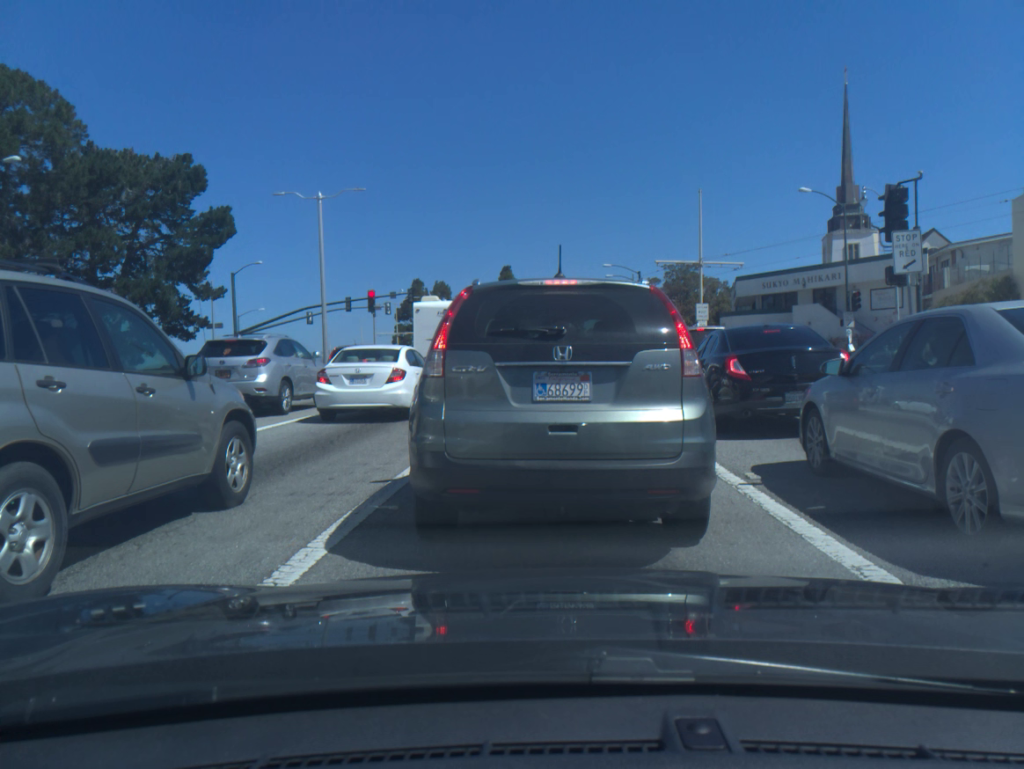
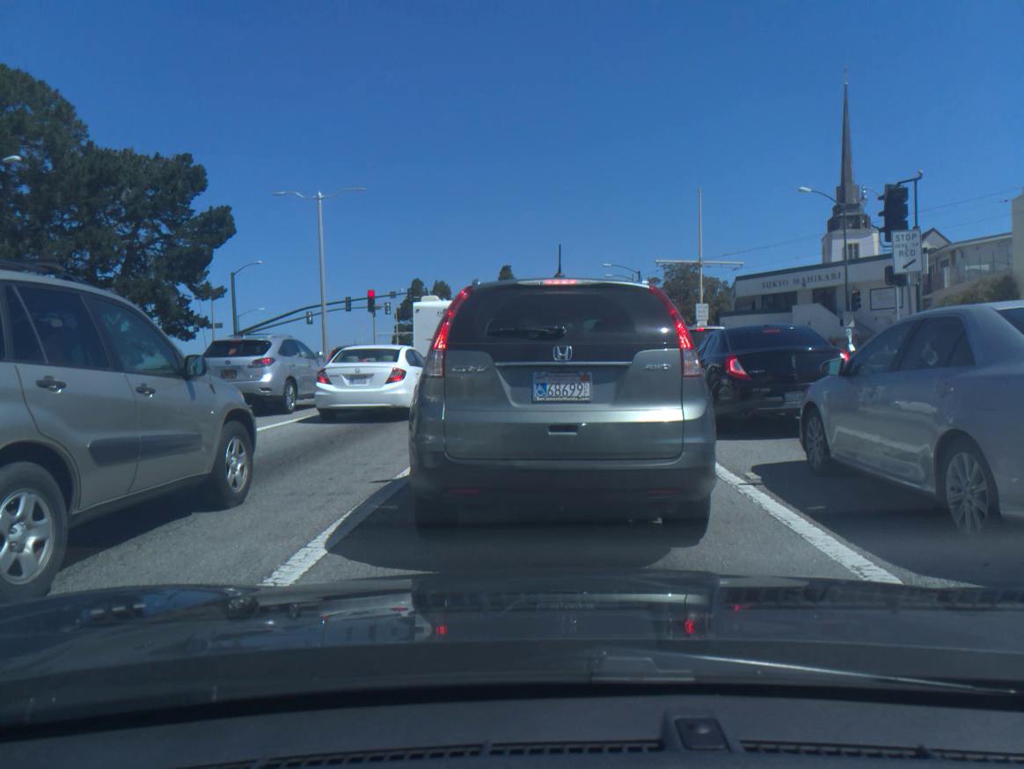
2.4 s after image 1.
(0.0, 0.0) m; 0°
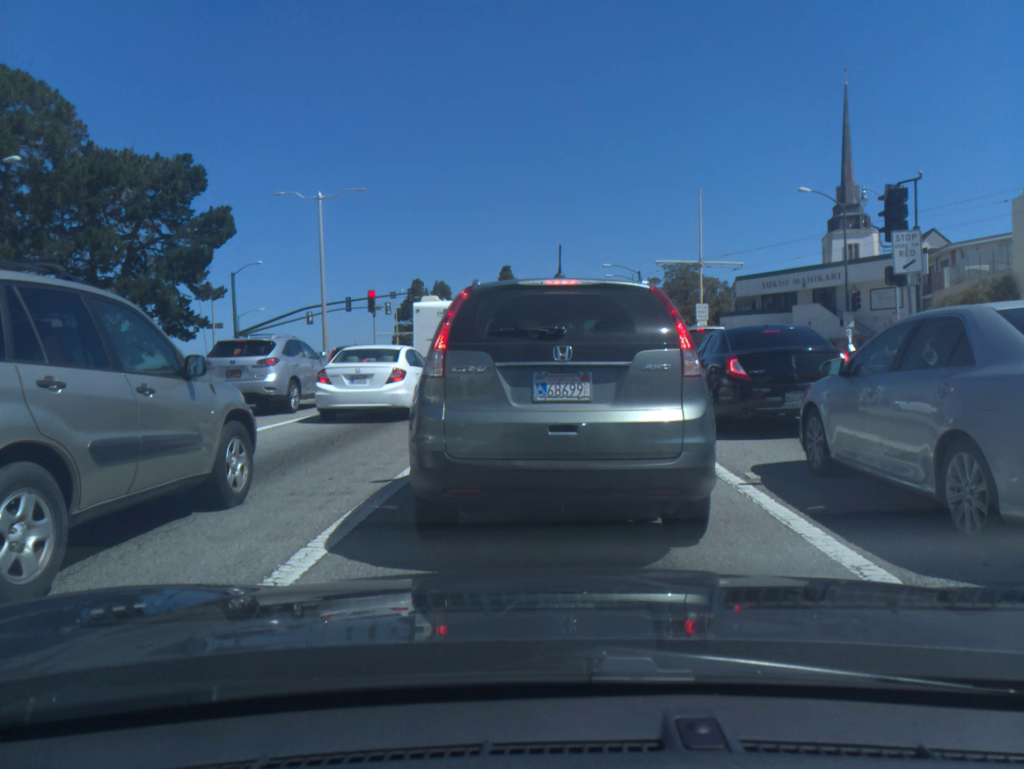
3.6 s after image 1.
(0.0, 0.0) m; 0°
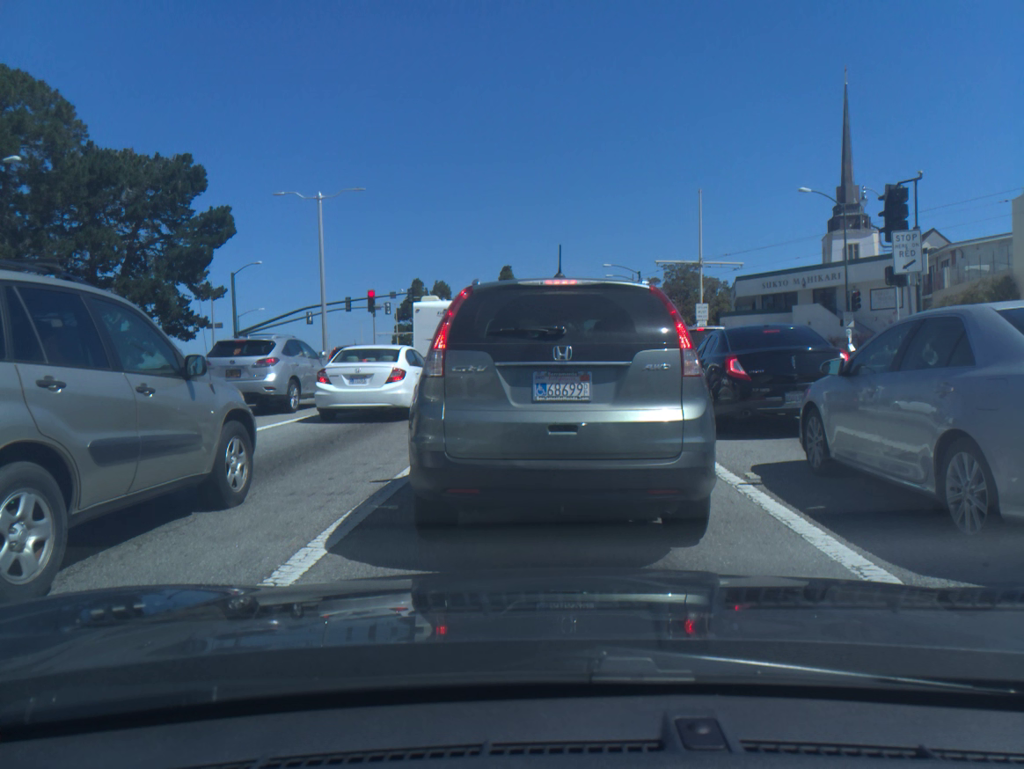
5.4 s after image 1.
(0.0, 0.0) m; 0°
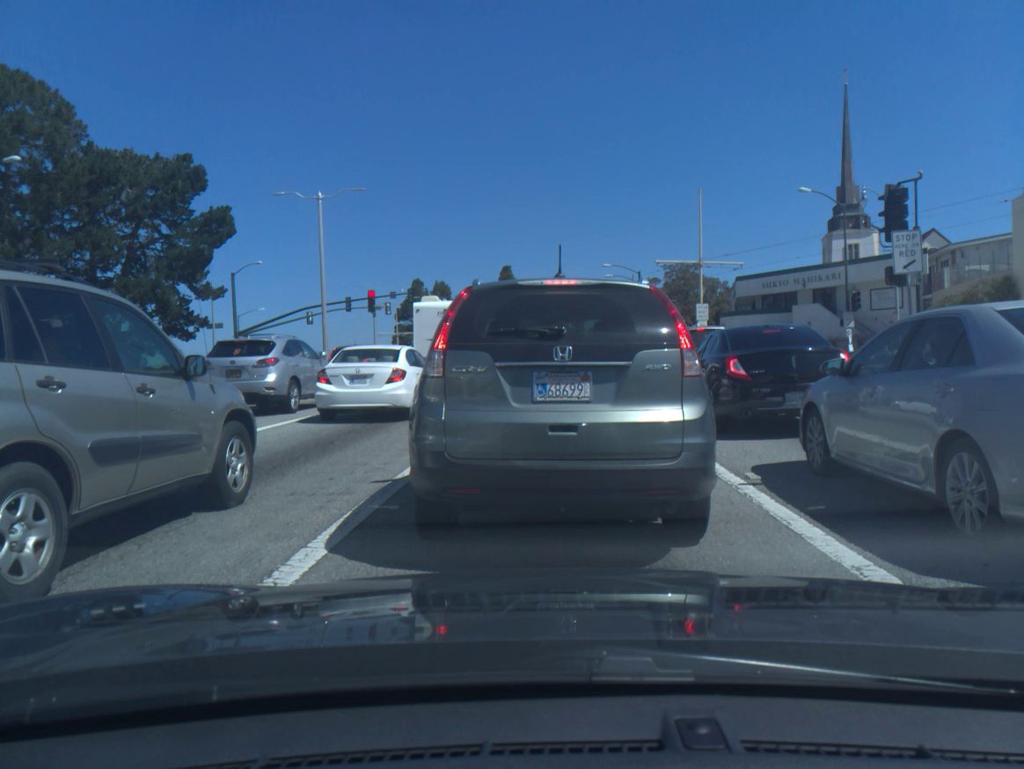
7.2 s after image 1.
(0.0, 0.0) m; 0°
